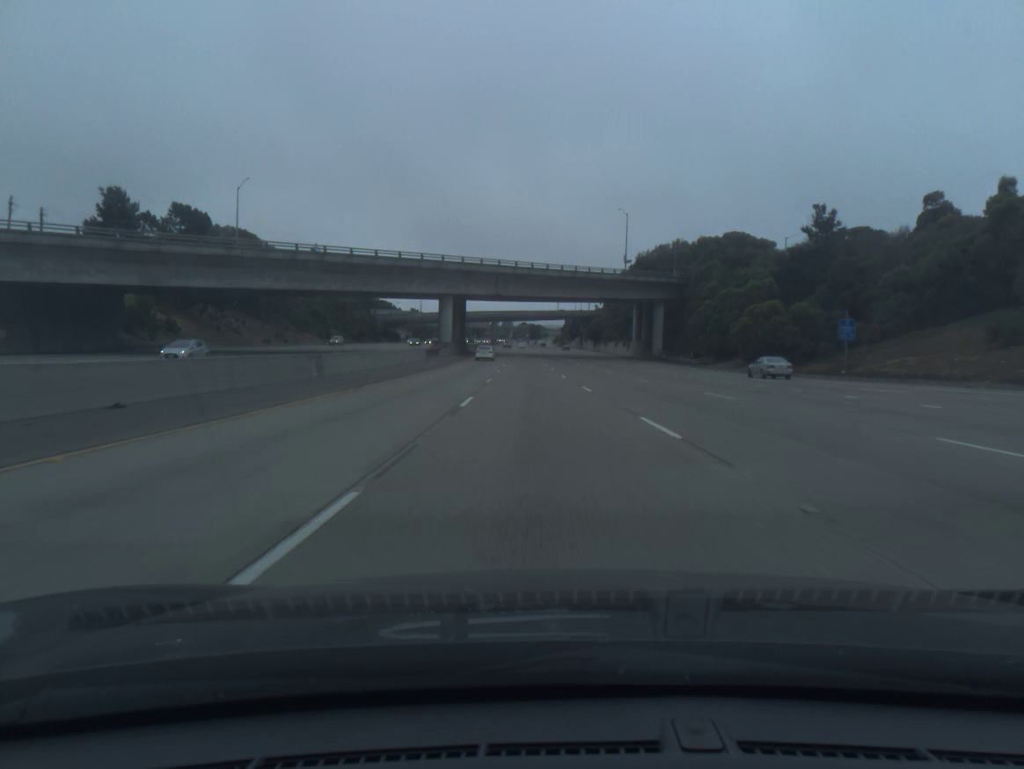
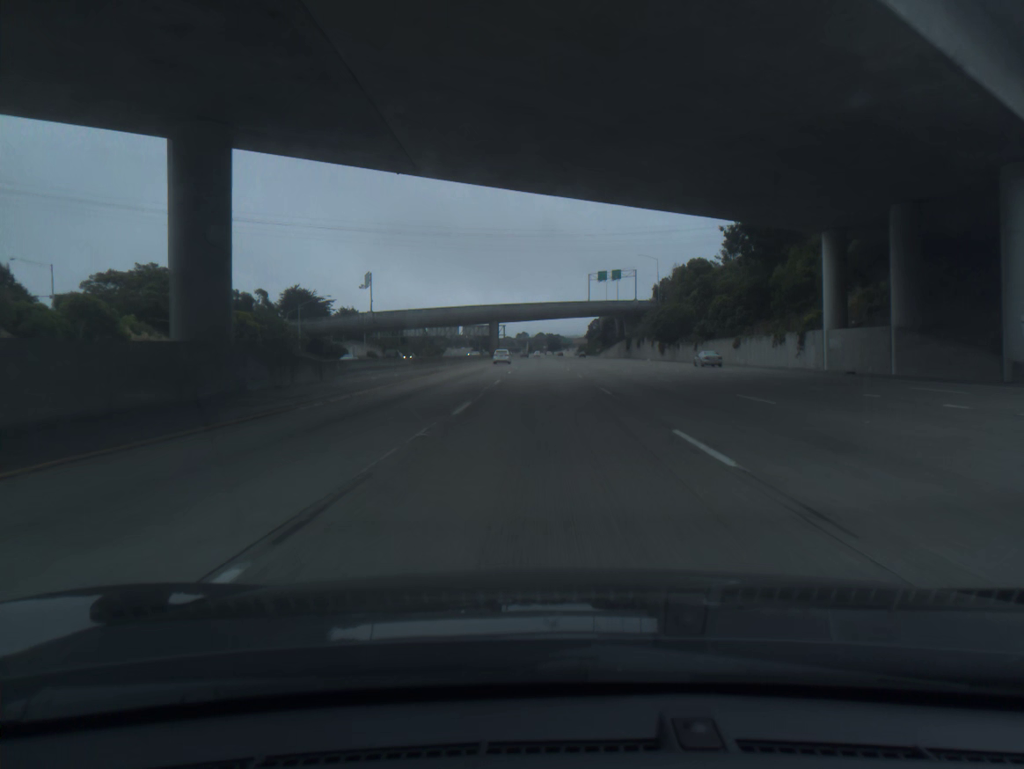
(-2.3, +90.6) m; -1°
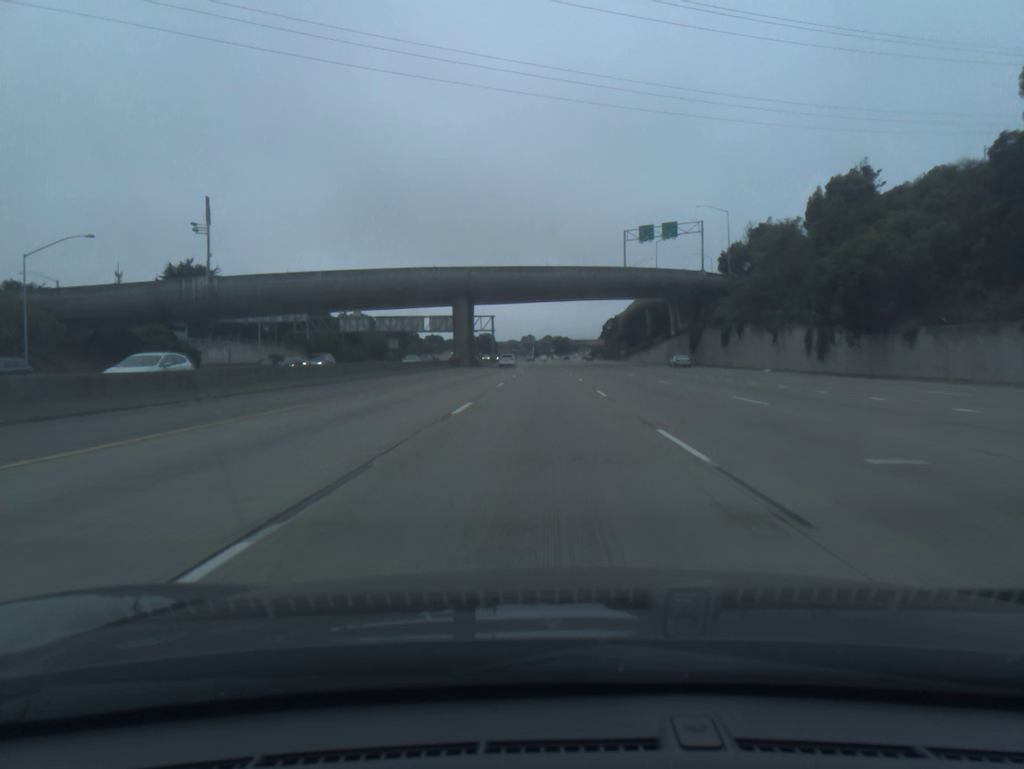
(-0.1, +72.3) m; 0°
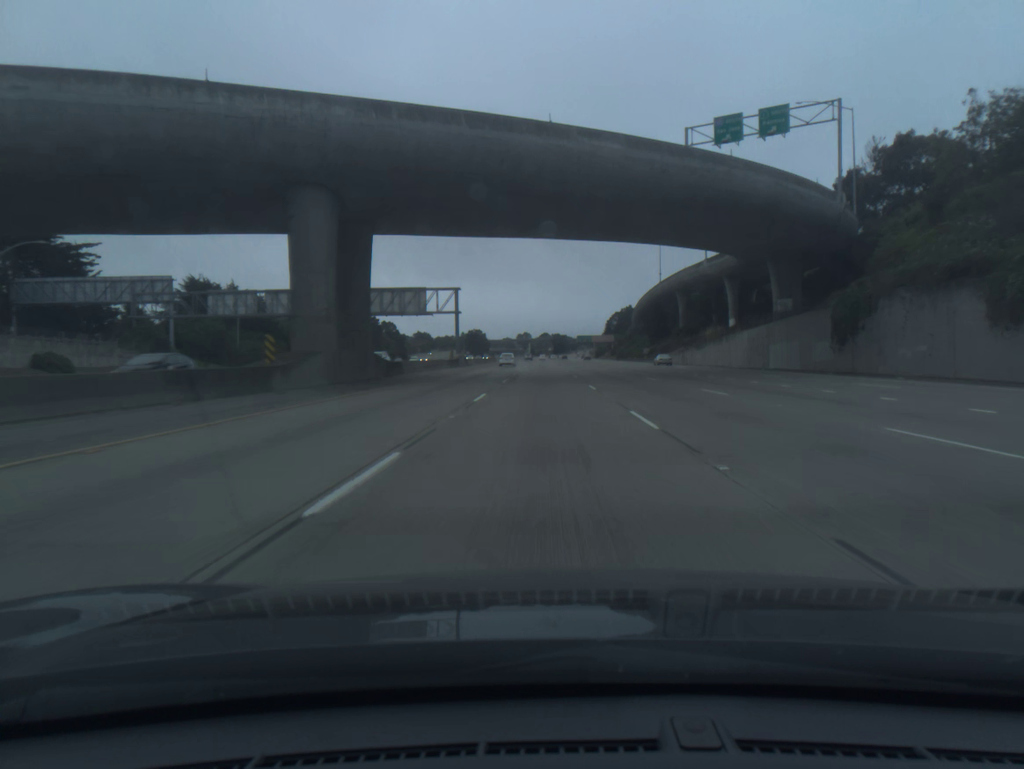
(0.0, +54.4) m; 0°
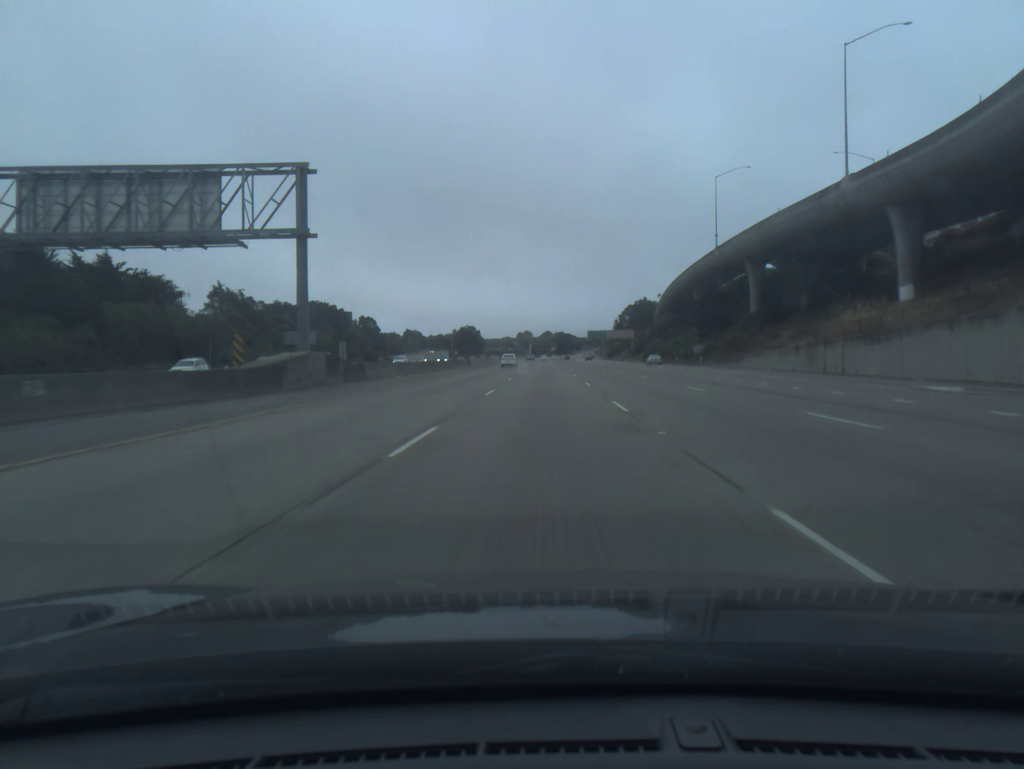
(0.0, +54.6) m; 0°
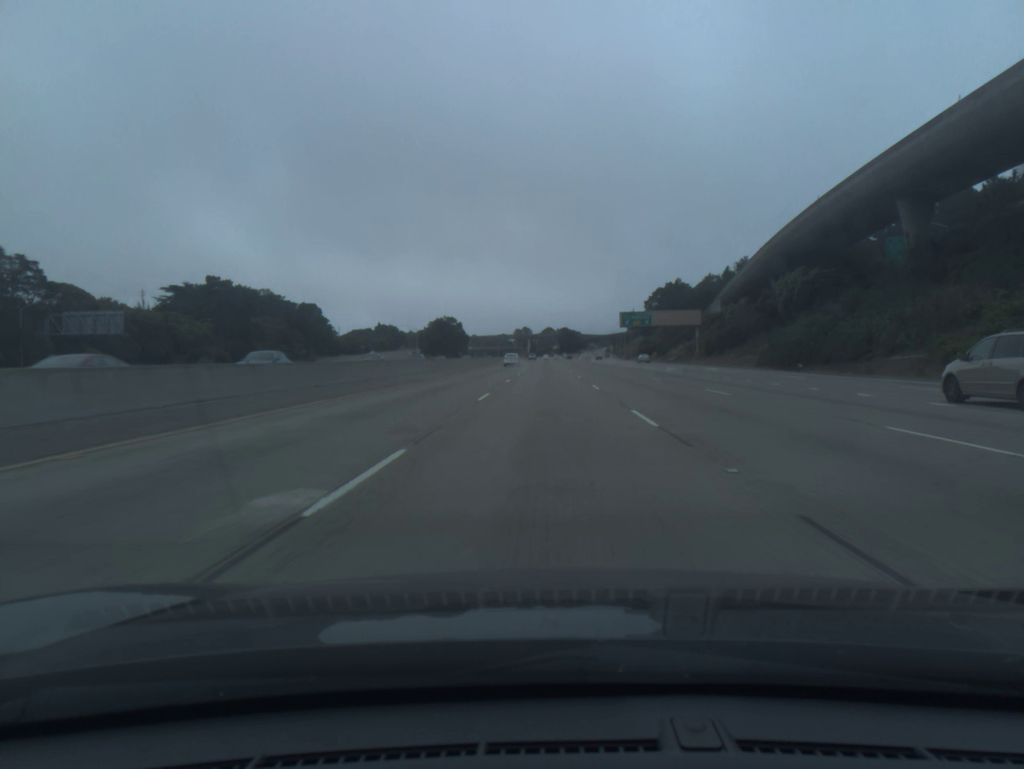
(-0.1, +91.2) m; 0°
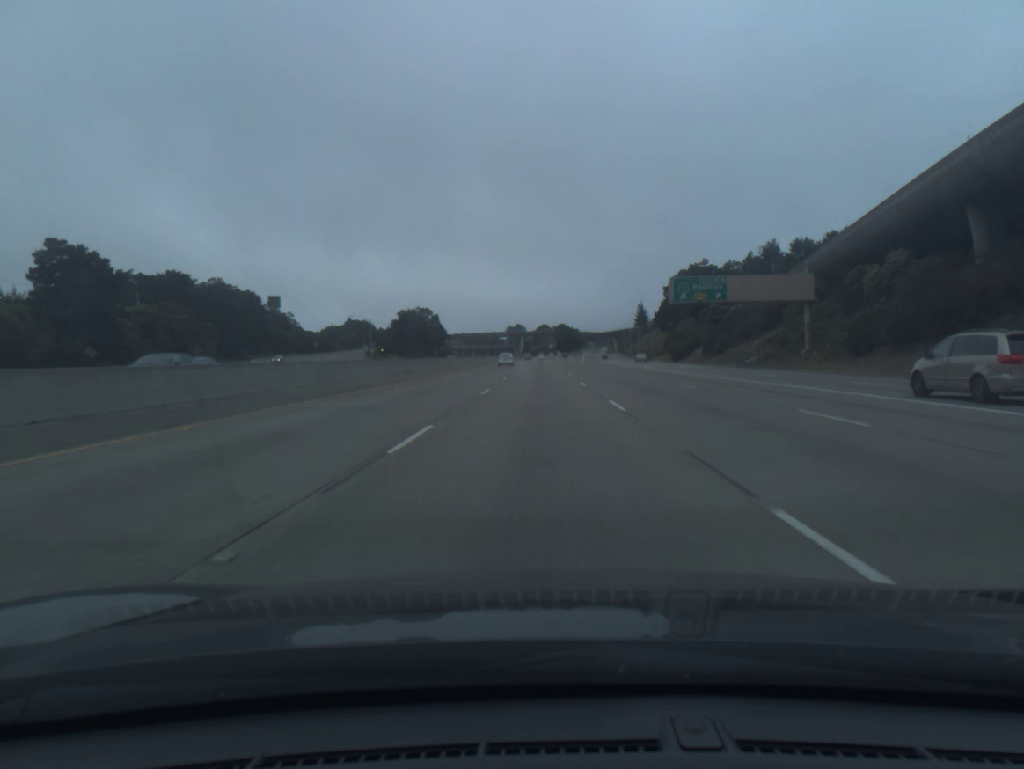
(+0.2, +54.7) m; 0°
